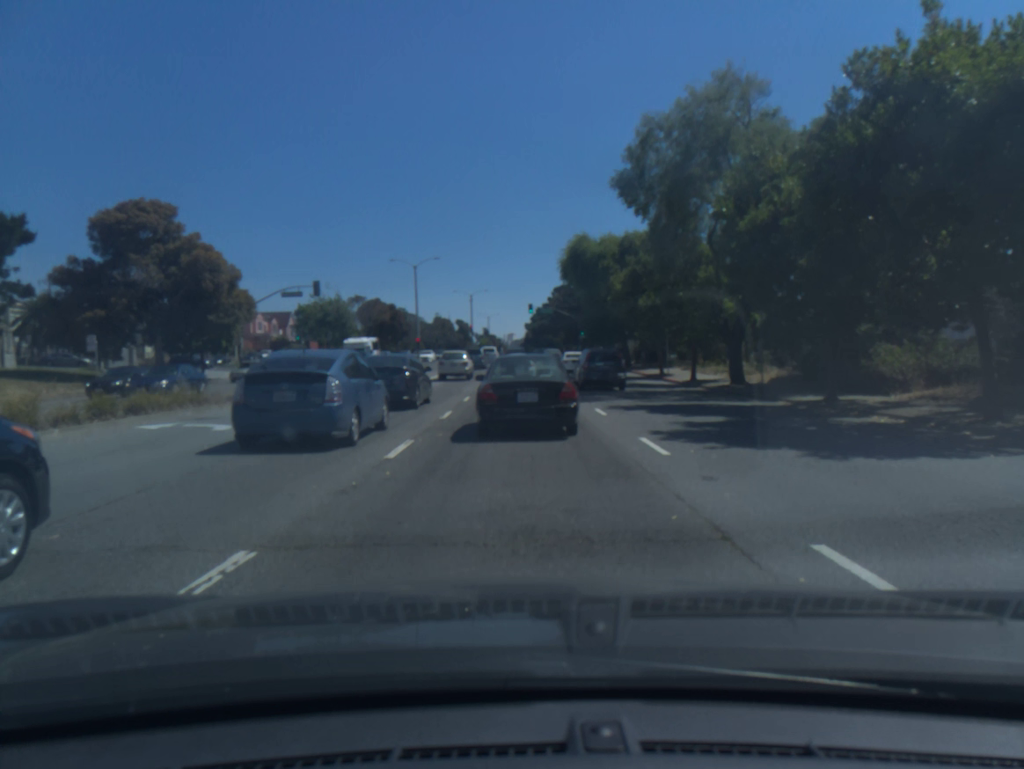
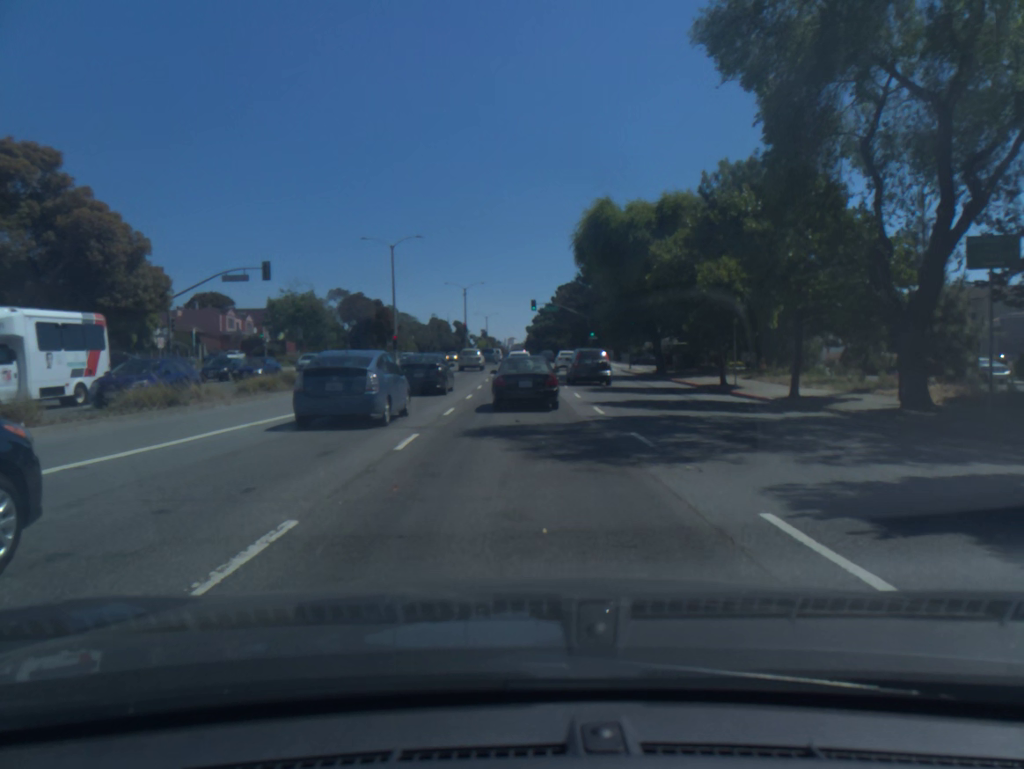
(+0.1, +13.3) m; 0°
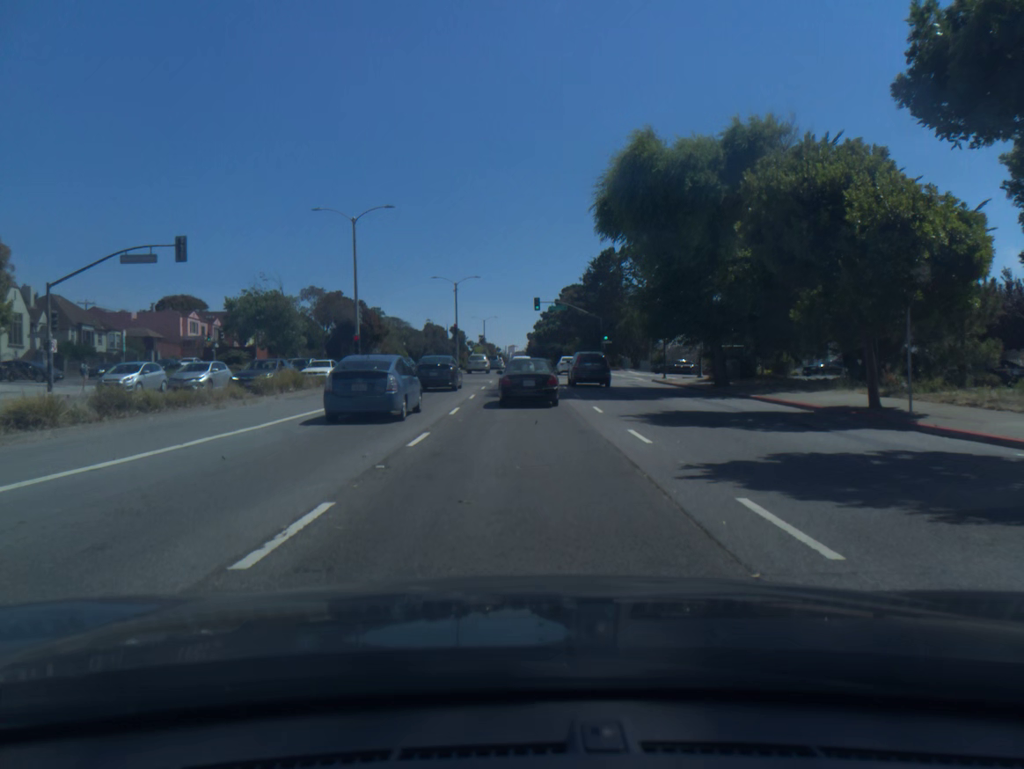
(0.0, +13.4) m; 0°
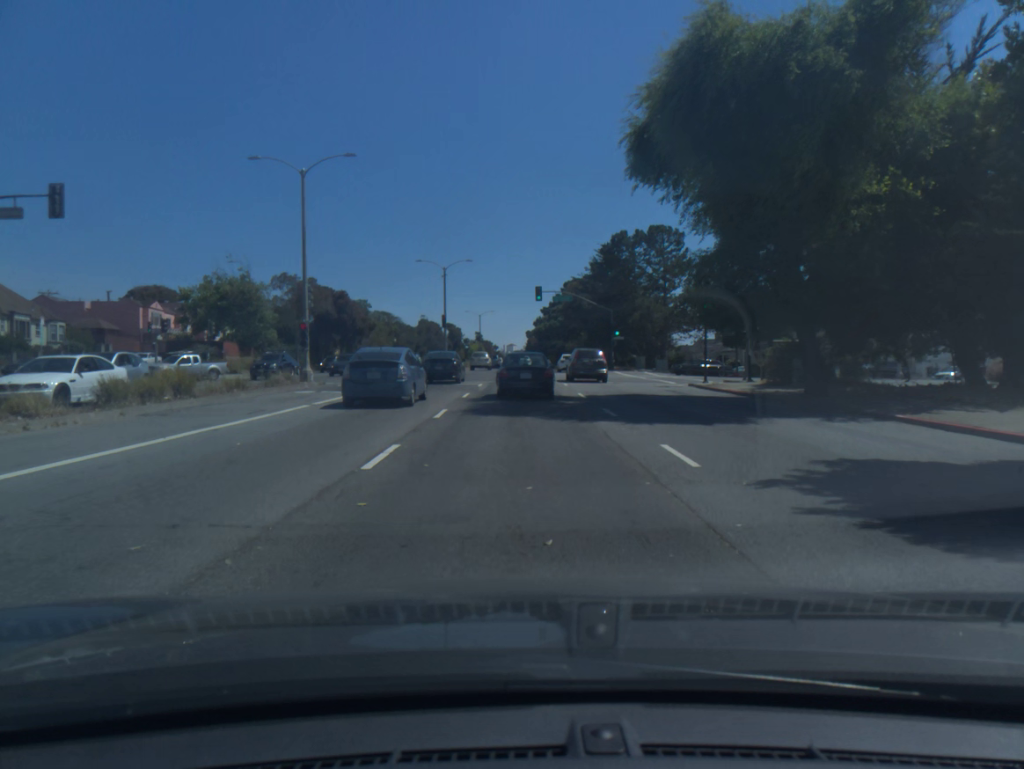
(0.0, +10.5) m; 0°
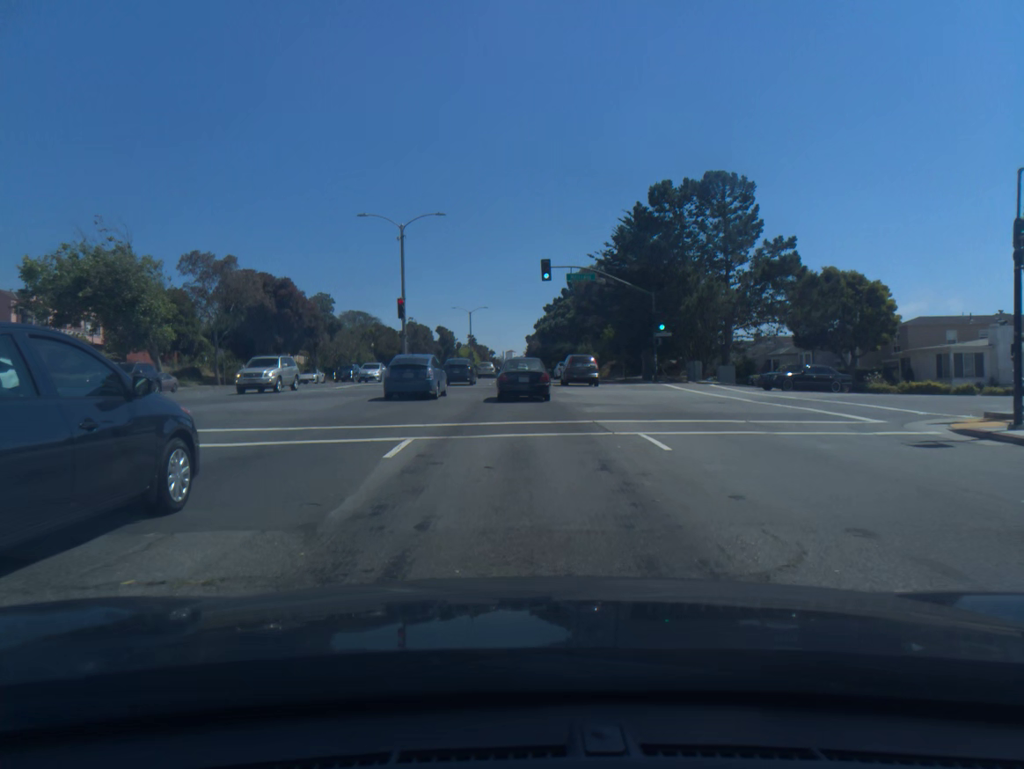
(0.0, +22.3) m; 0°
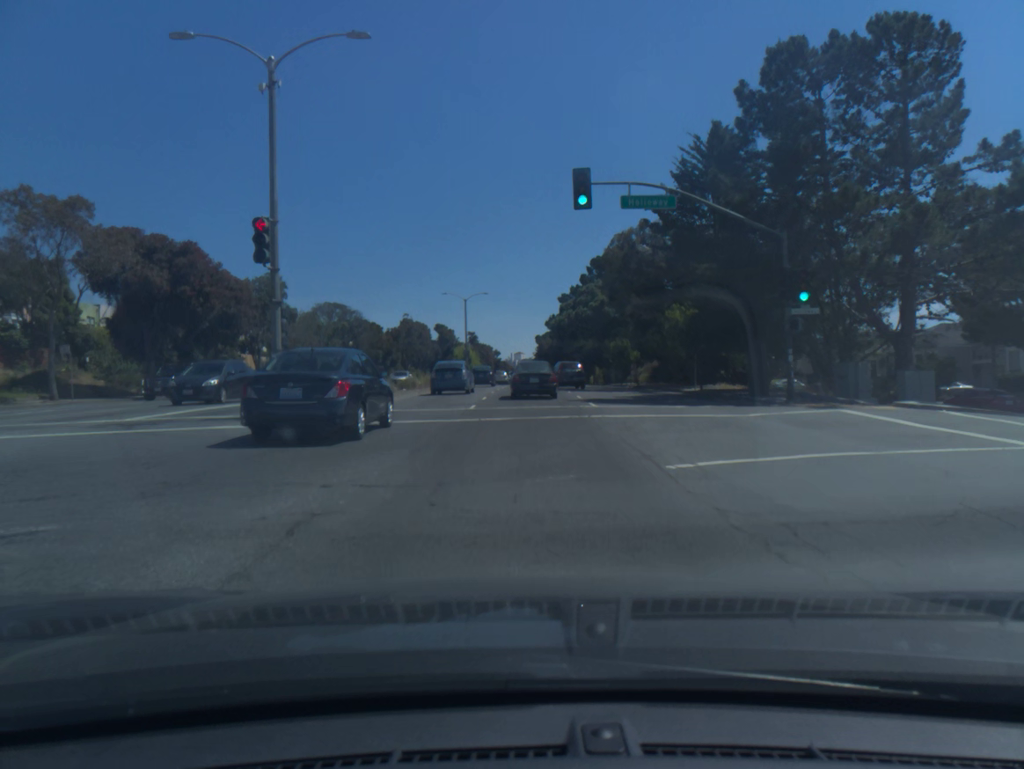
(0.0, +23.1) m; 0°
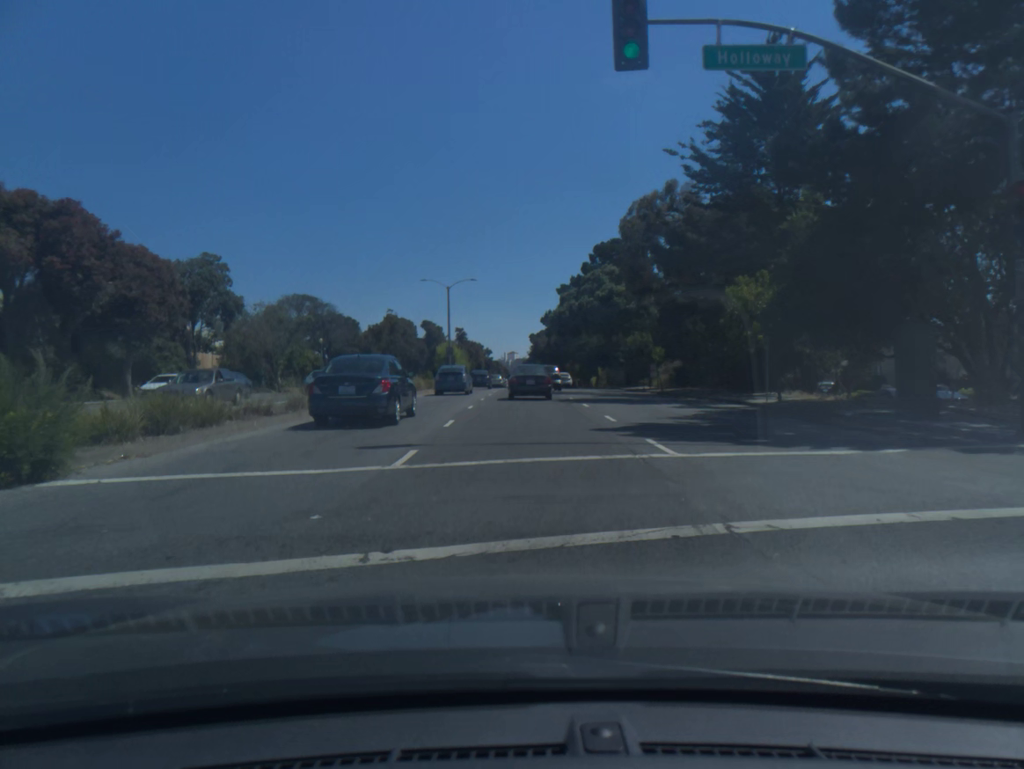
(0.0, +12.3) m; 0°
